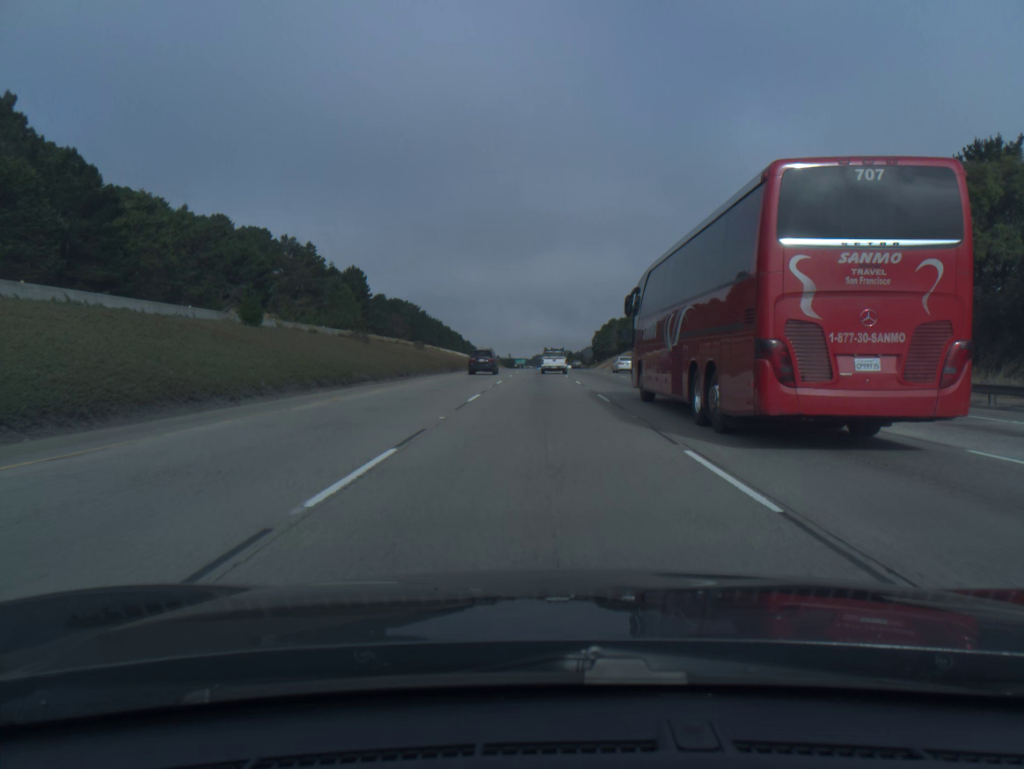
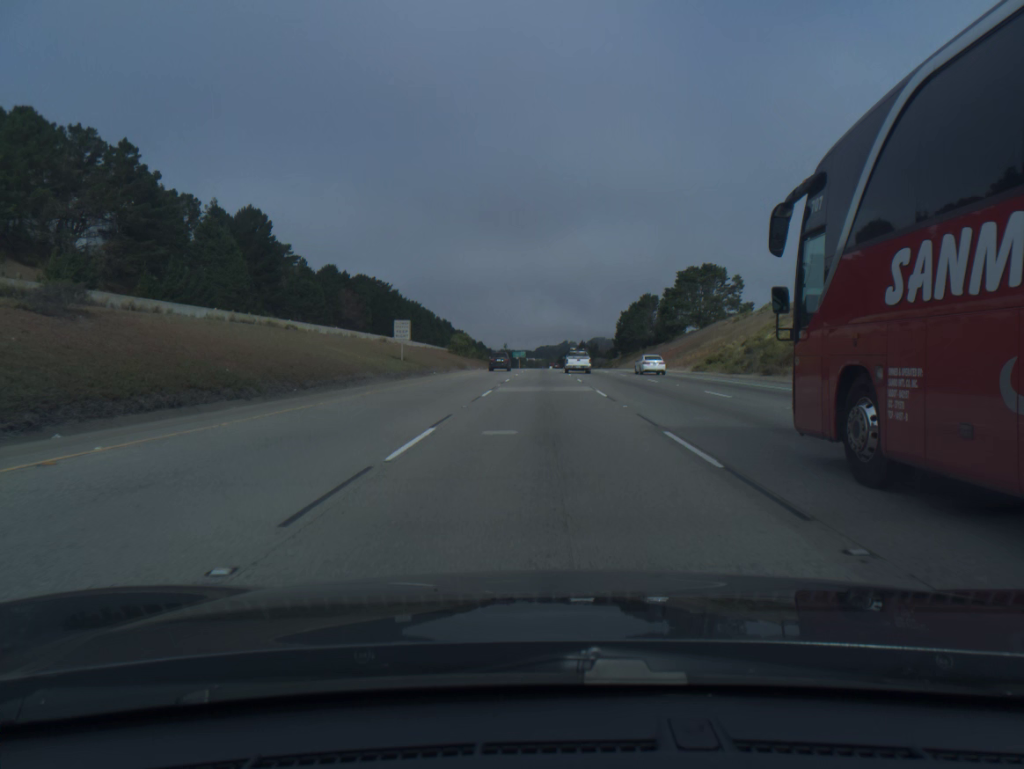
(-0.2, +85.1) m; 0°
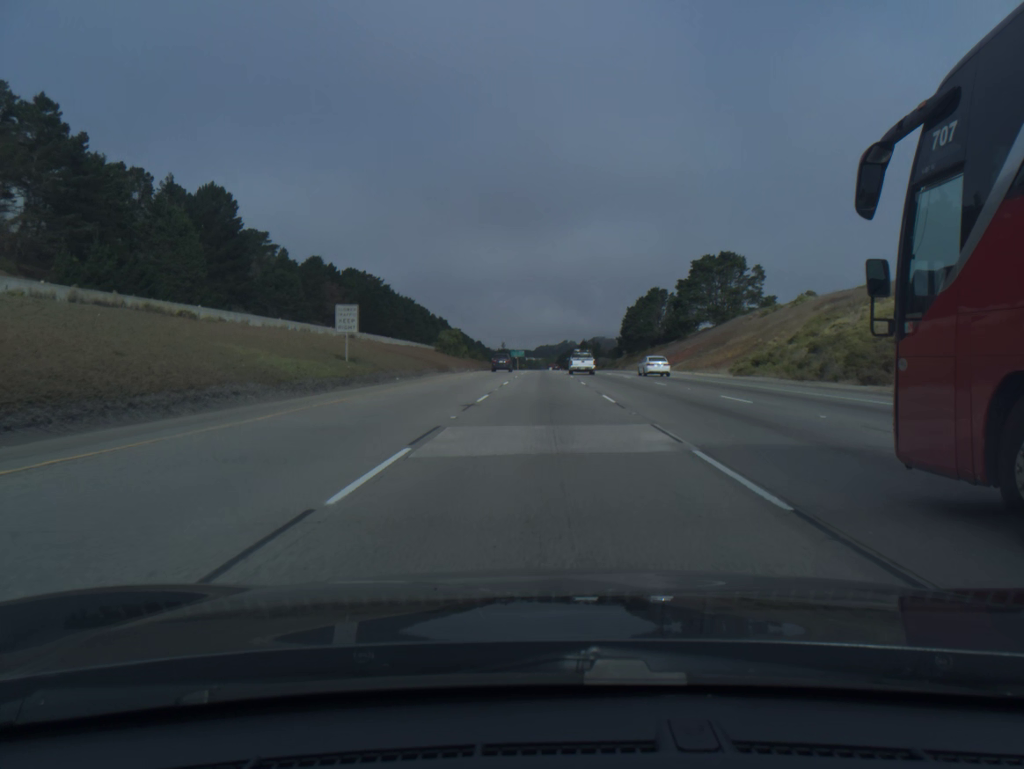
(0.0, +17.1) m; 0°
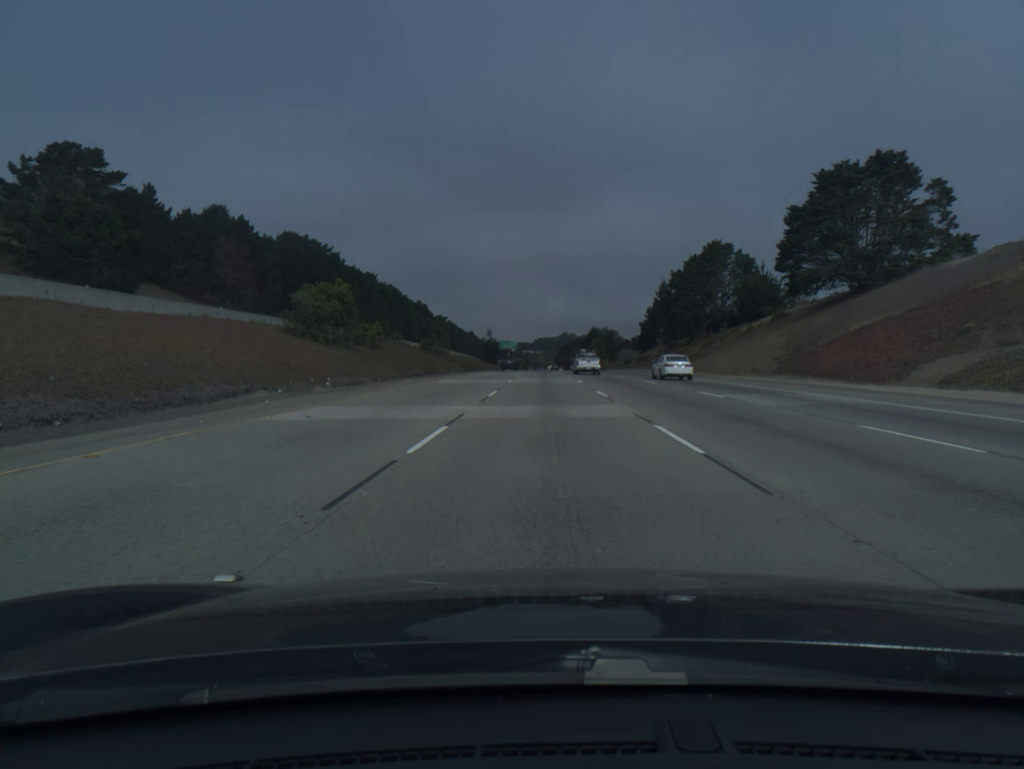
(+0.2, +69.3) m; 0°
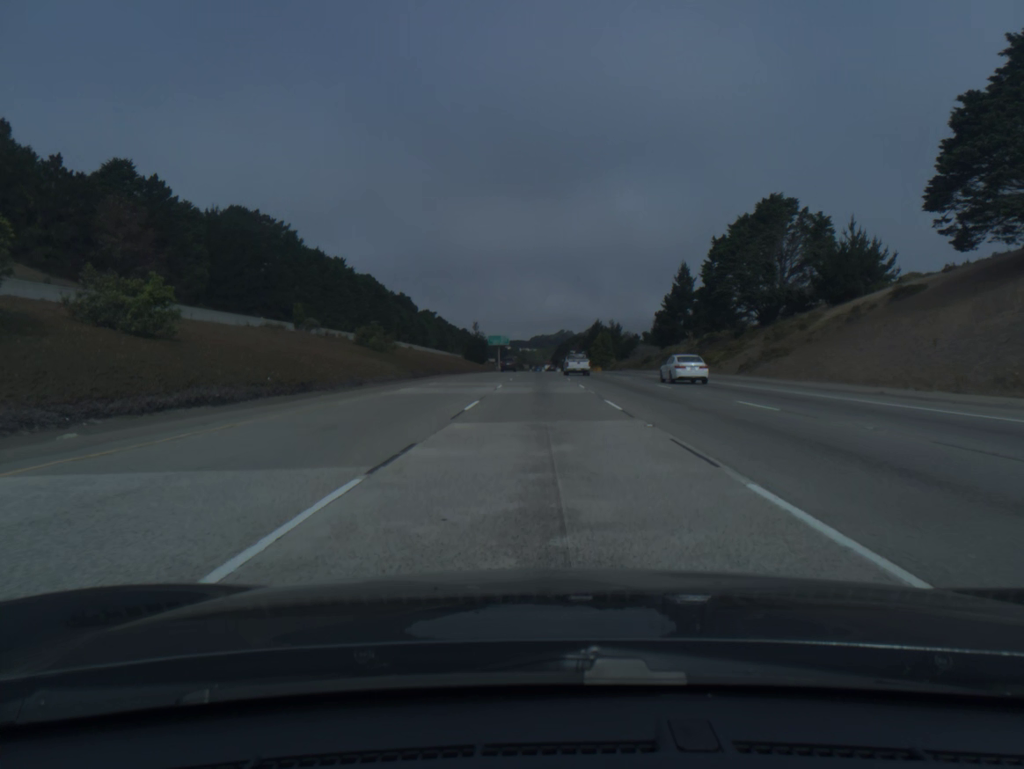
(+0.1, +35.5) m; 0°
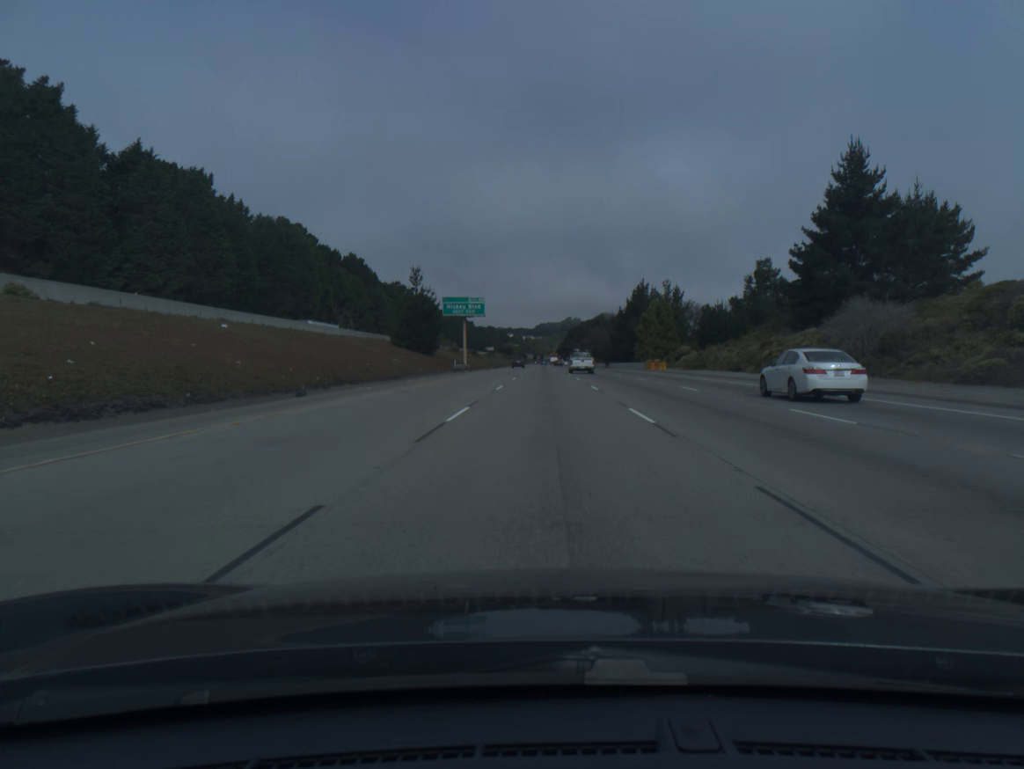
(-0.3, +91.8) m; 0°
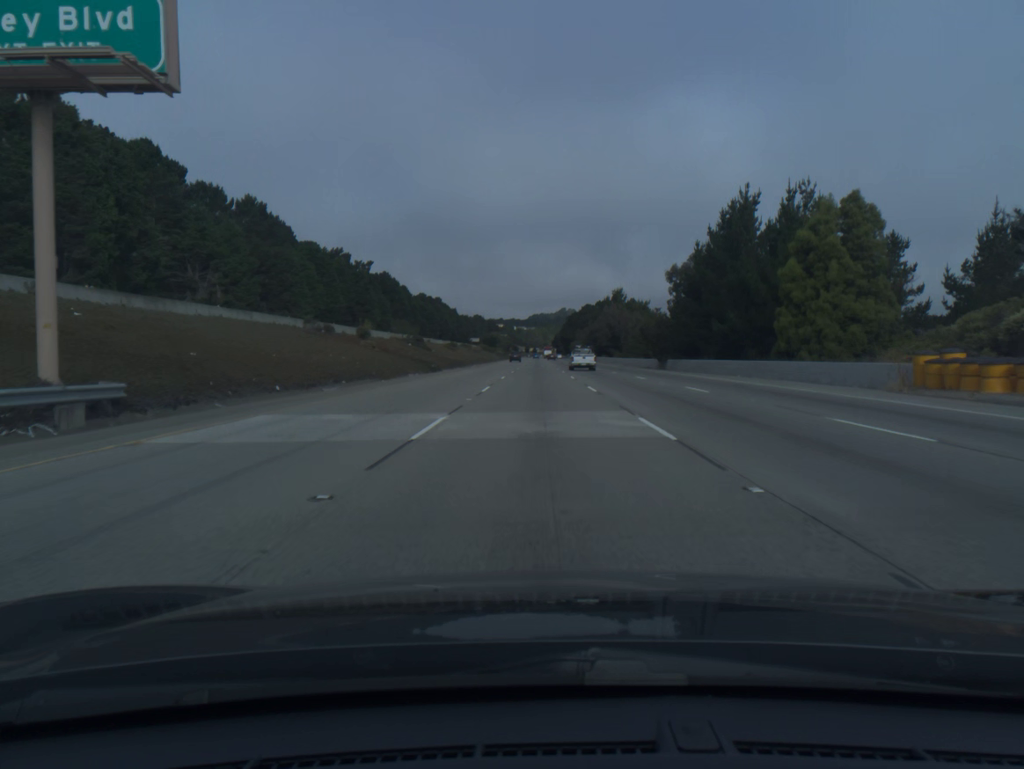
(+0.3, +76.3) m; +1°
